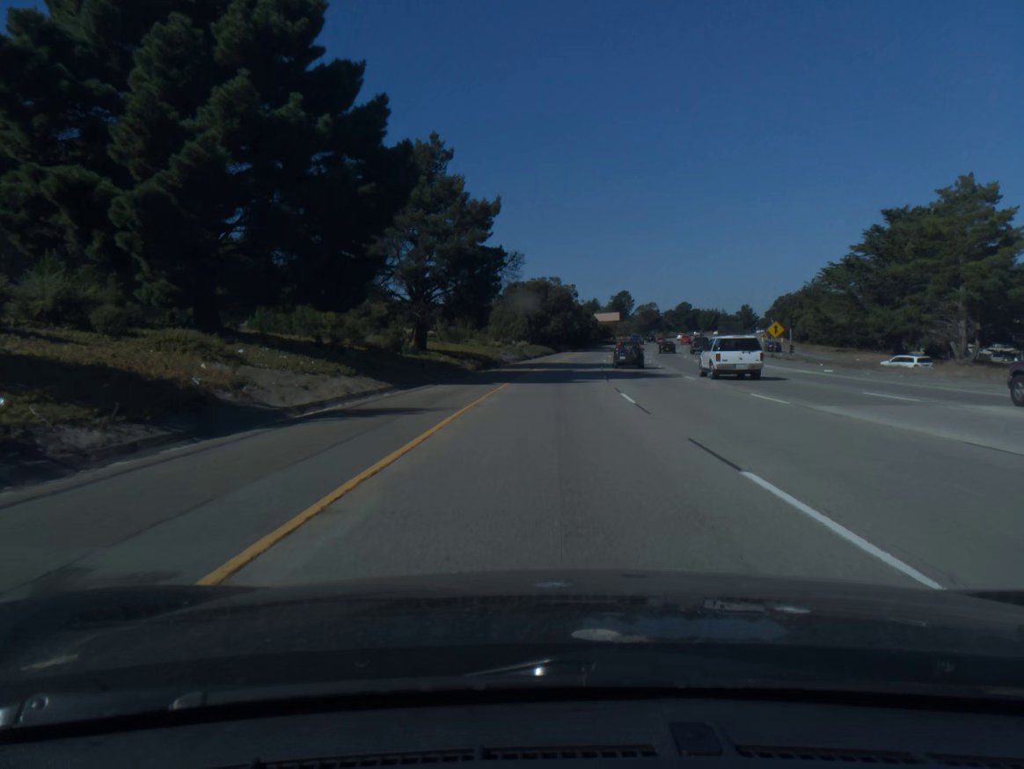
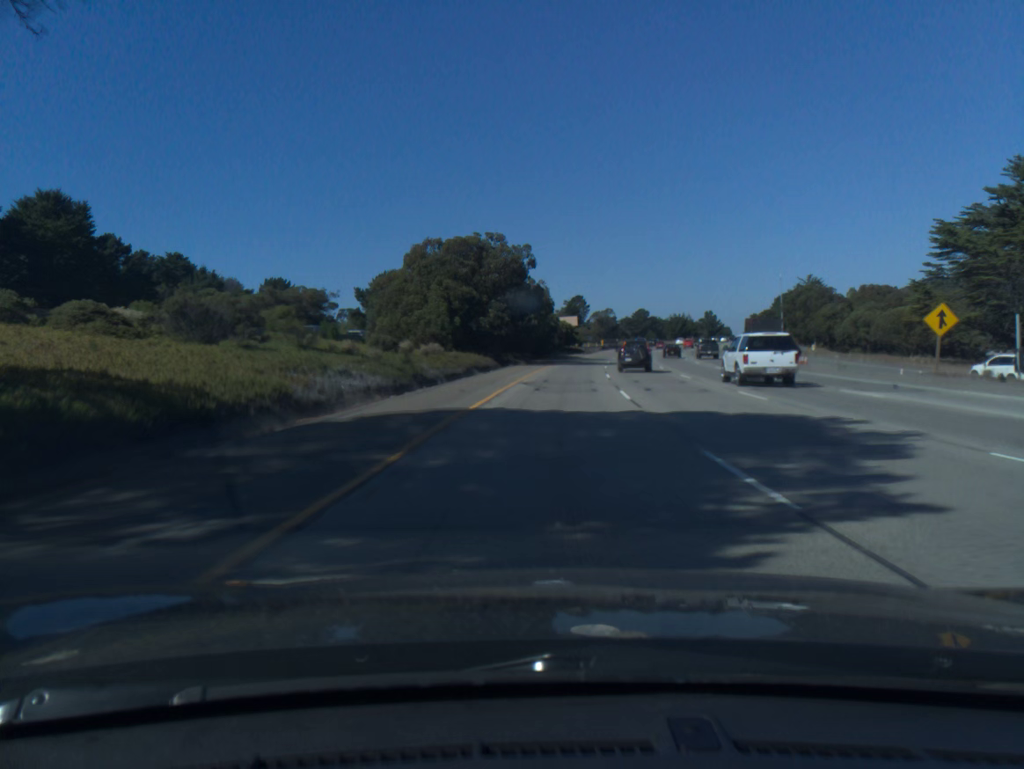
(+1.3, +41.8) m; +4°
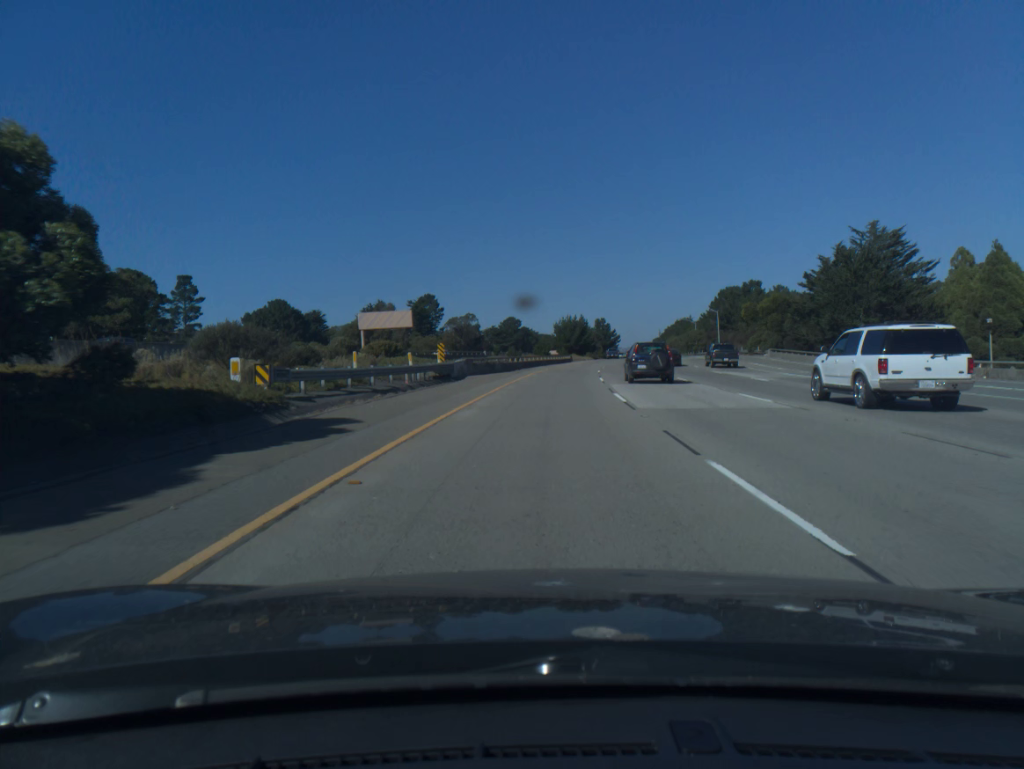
(+9.2, +103.3) m; +10°
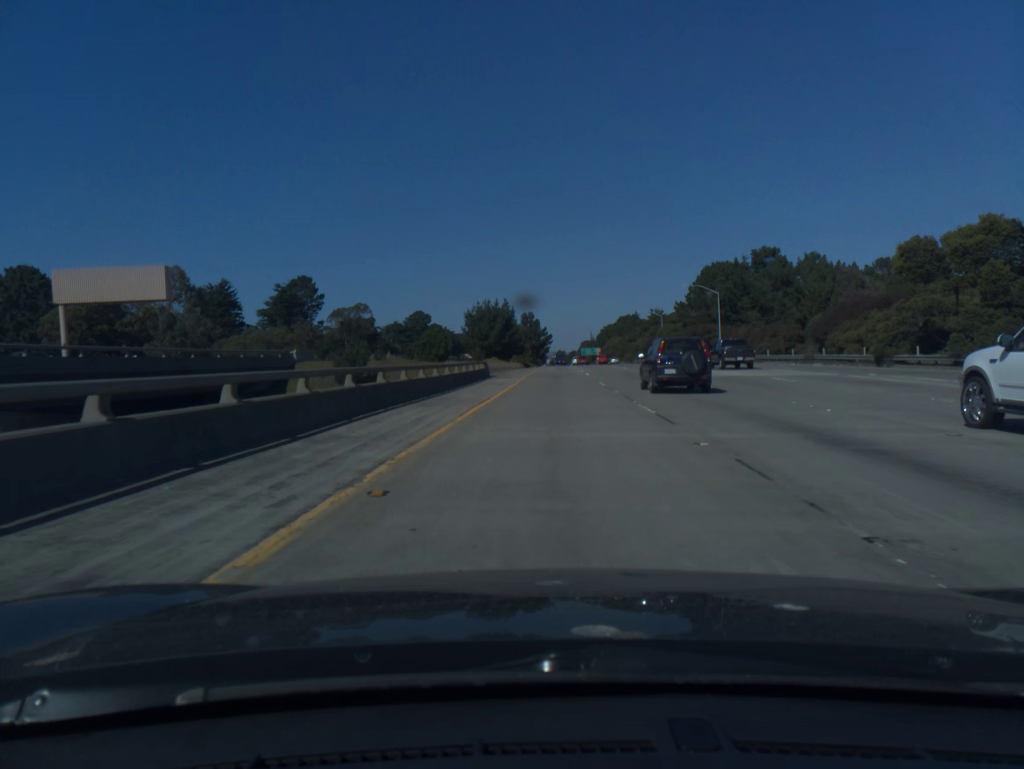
(+2.8, +62.1) m; +5°
